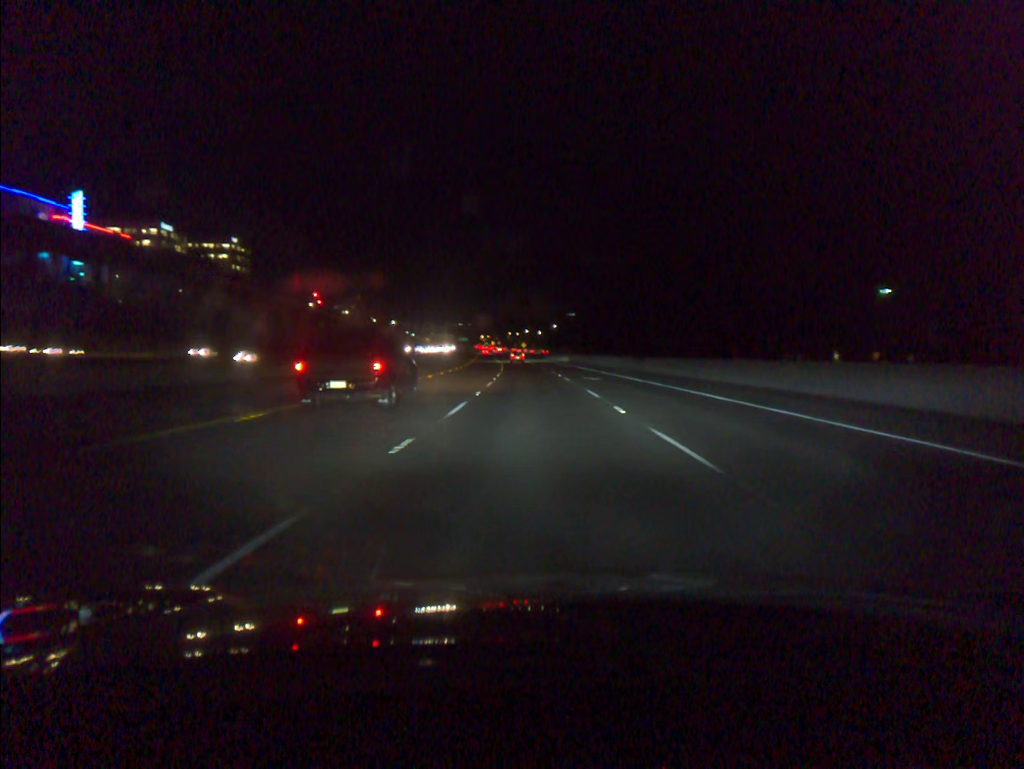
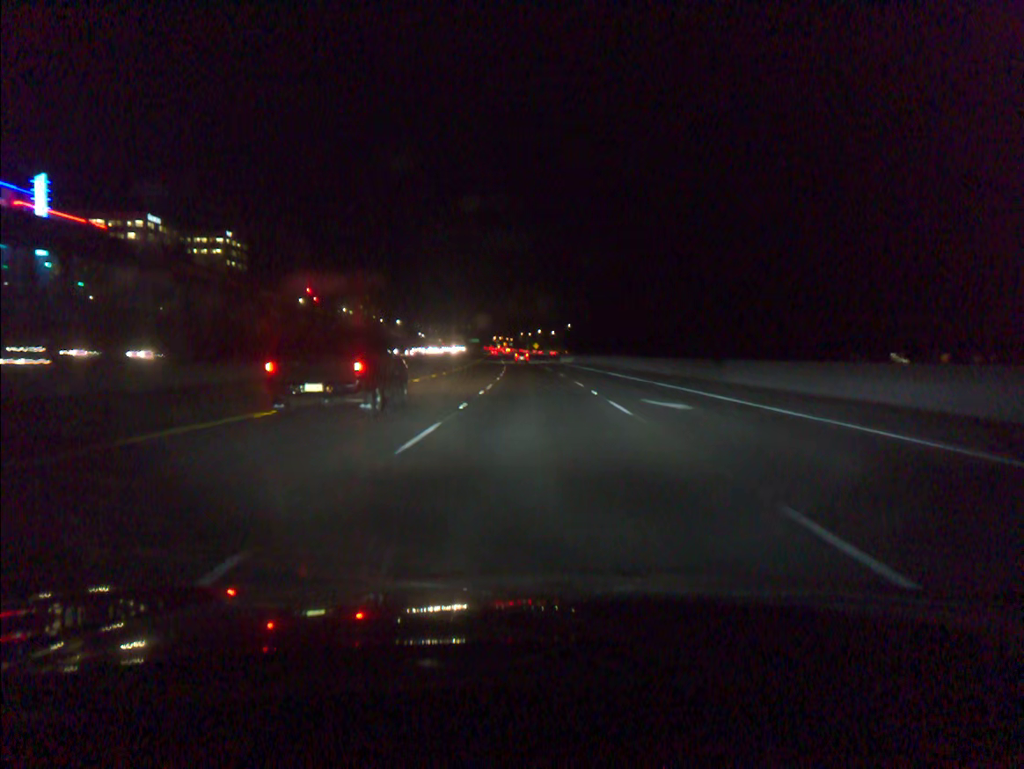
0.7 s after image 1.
(-0.2, +21.1) m; -1°
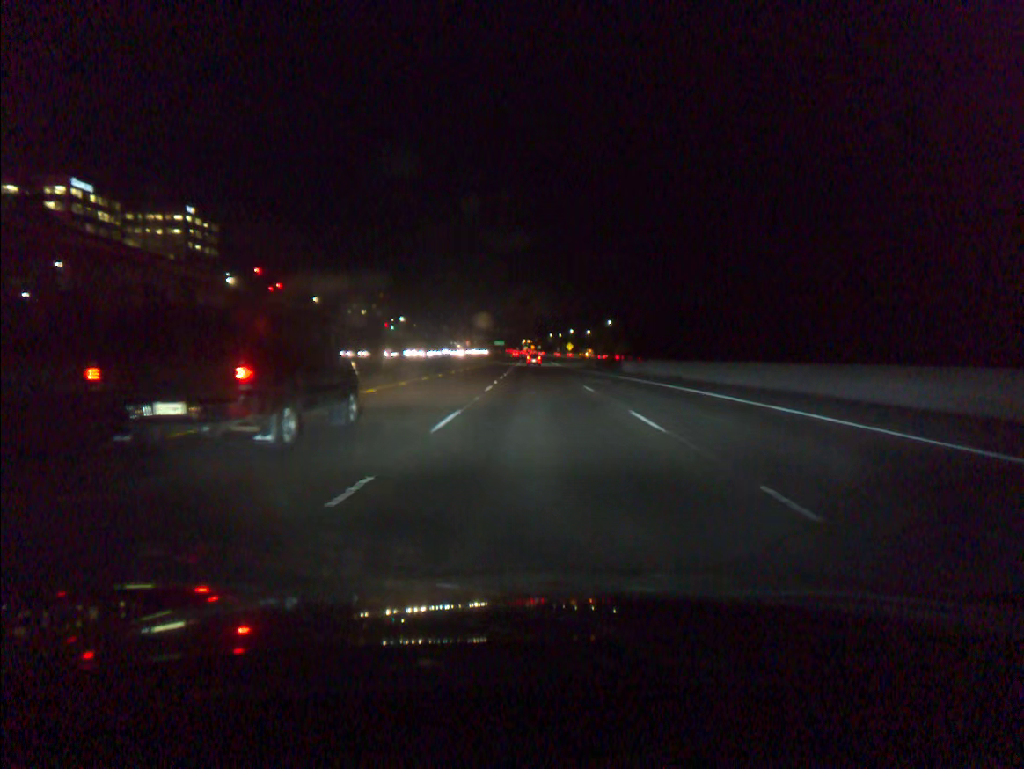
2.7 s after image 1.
(-1.3, +62.4) m; -2°
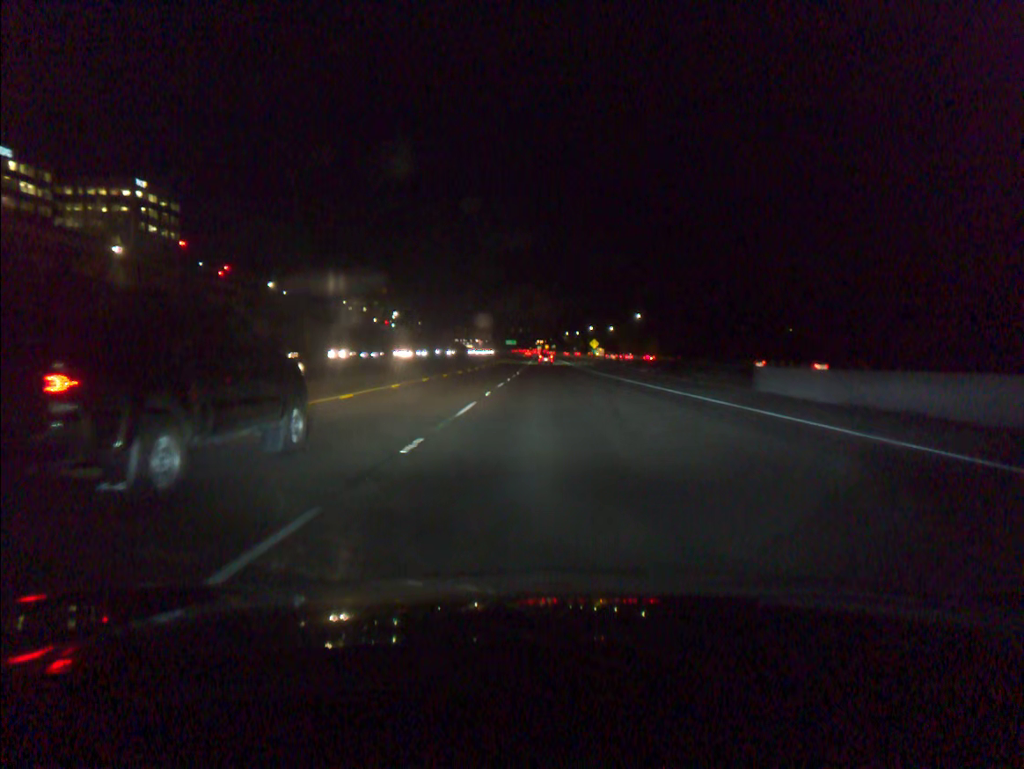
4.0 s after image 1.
(-0.4, +39.9) m; -1°
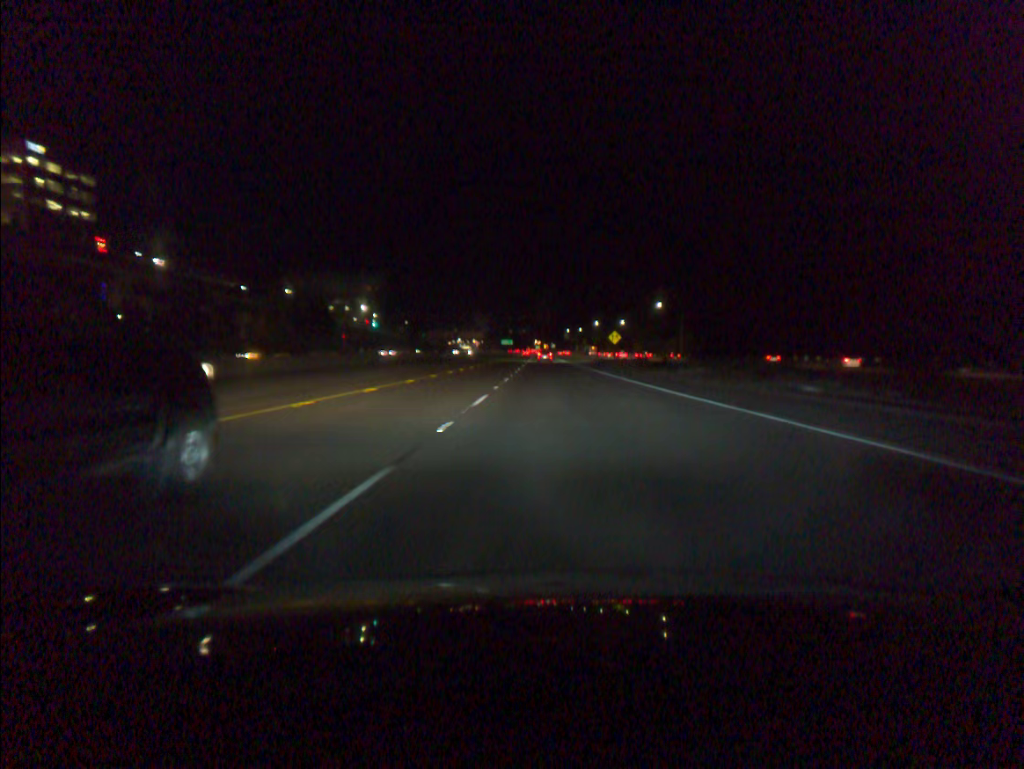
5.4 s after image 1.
(0.0, +41.5) m; 0°
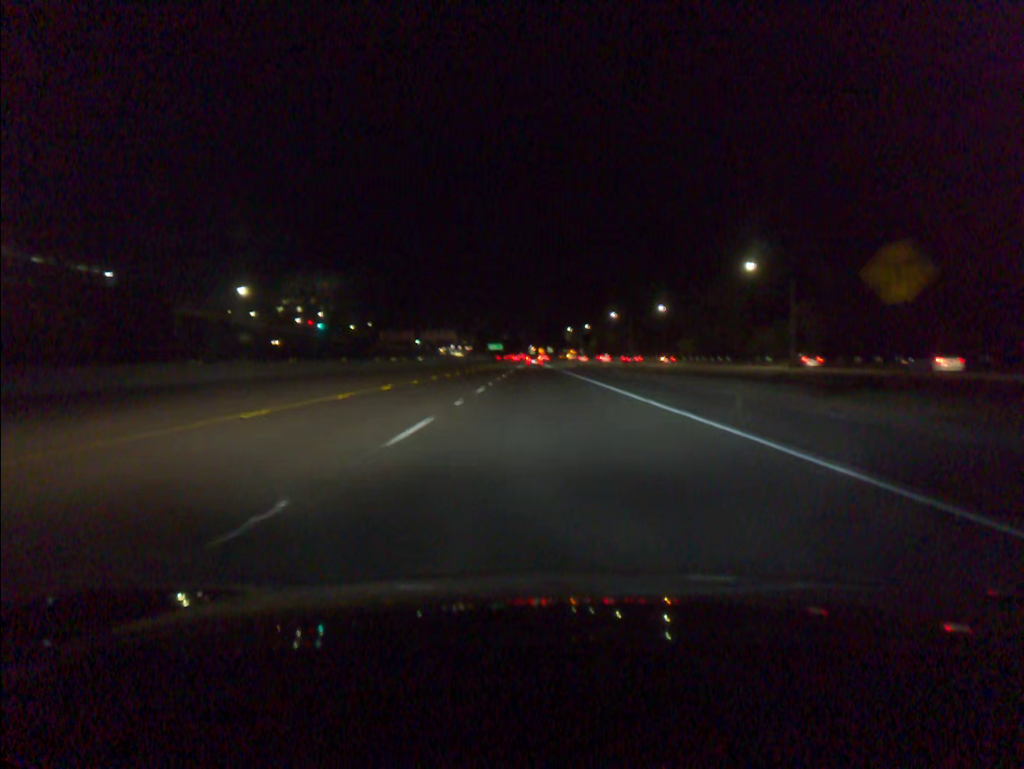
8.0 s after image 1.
(+0.4, +81.0) m; 0°
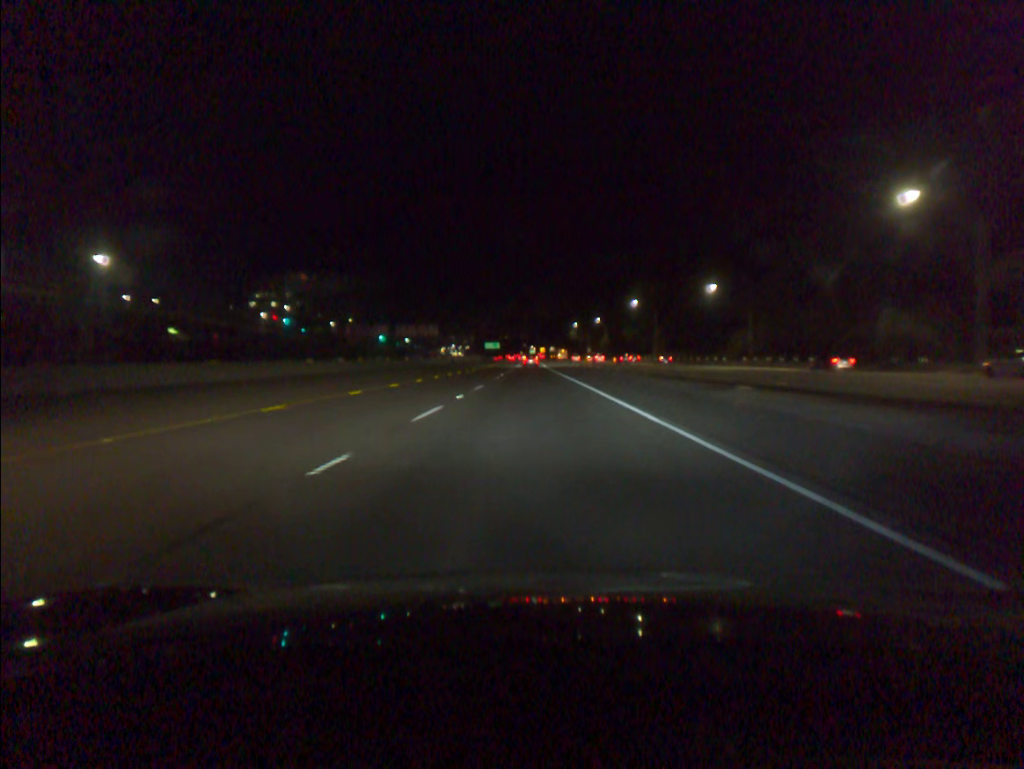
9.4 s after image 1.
(0.0, +41.0) m; 0°
